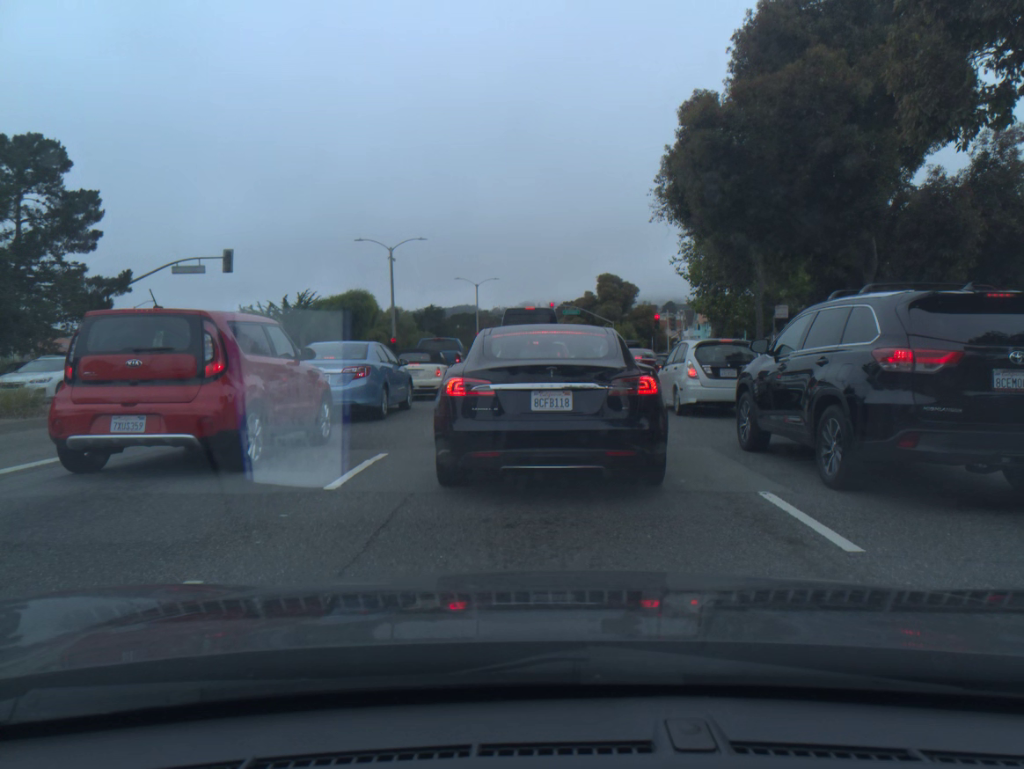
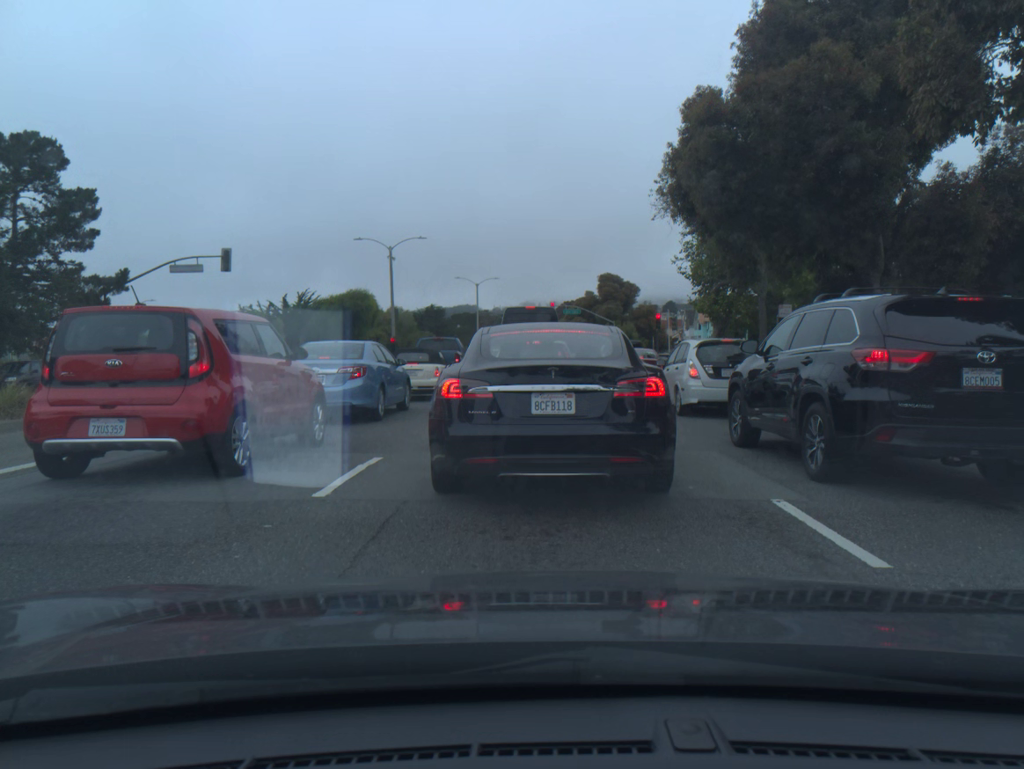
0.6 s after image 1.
(0.0, +0.4) m; 0°
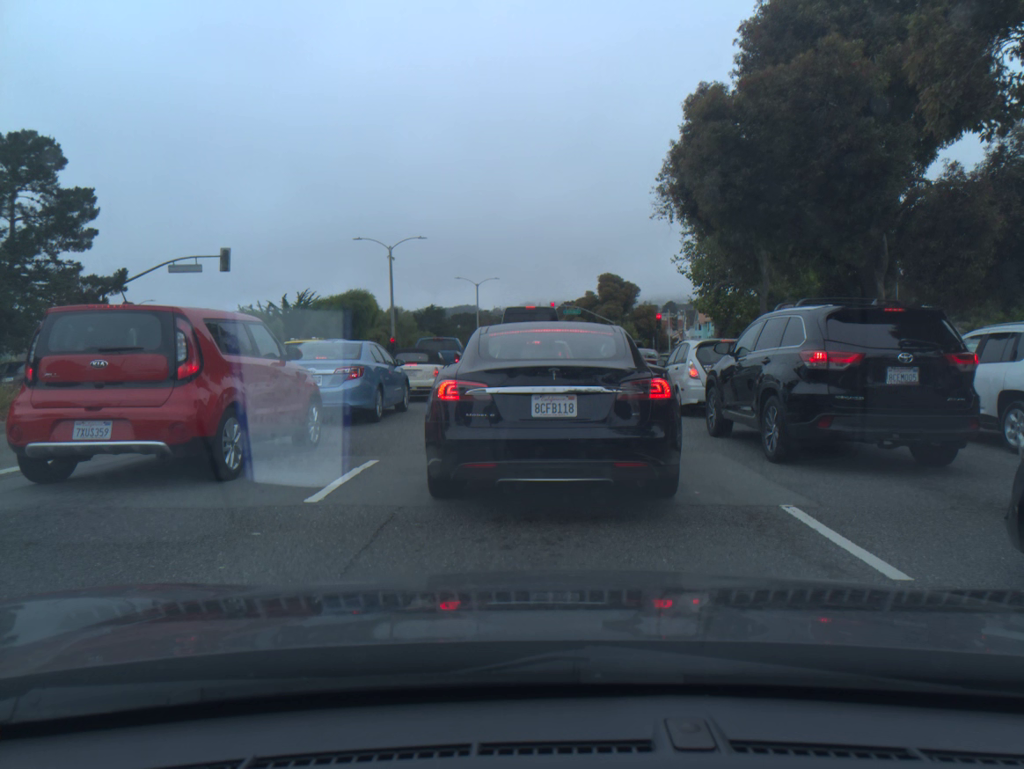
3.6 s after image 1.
(0.0, +0.3) m; 0°
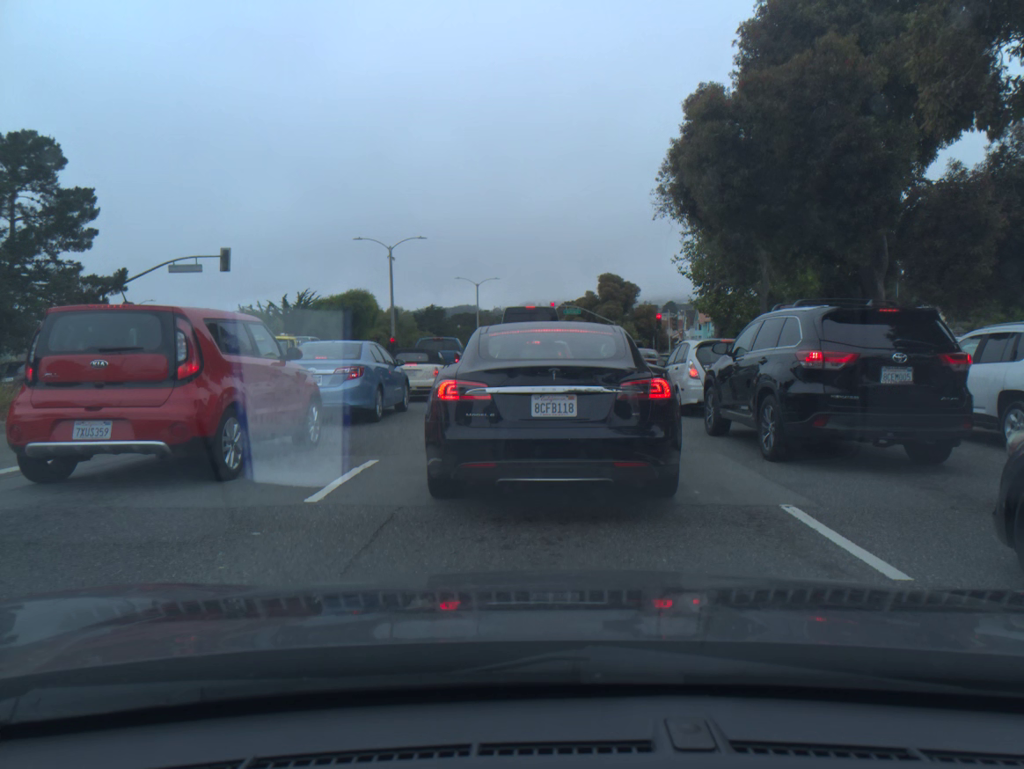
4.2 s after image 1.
(0.0, 0.0) m; 0°
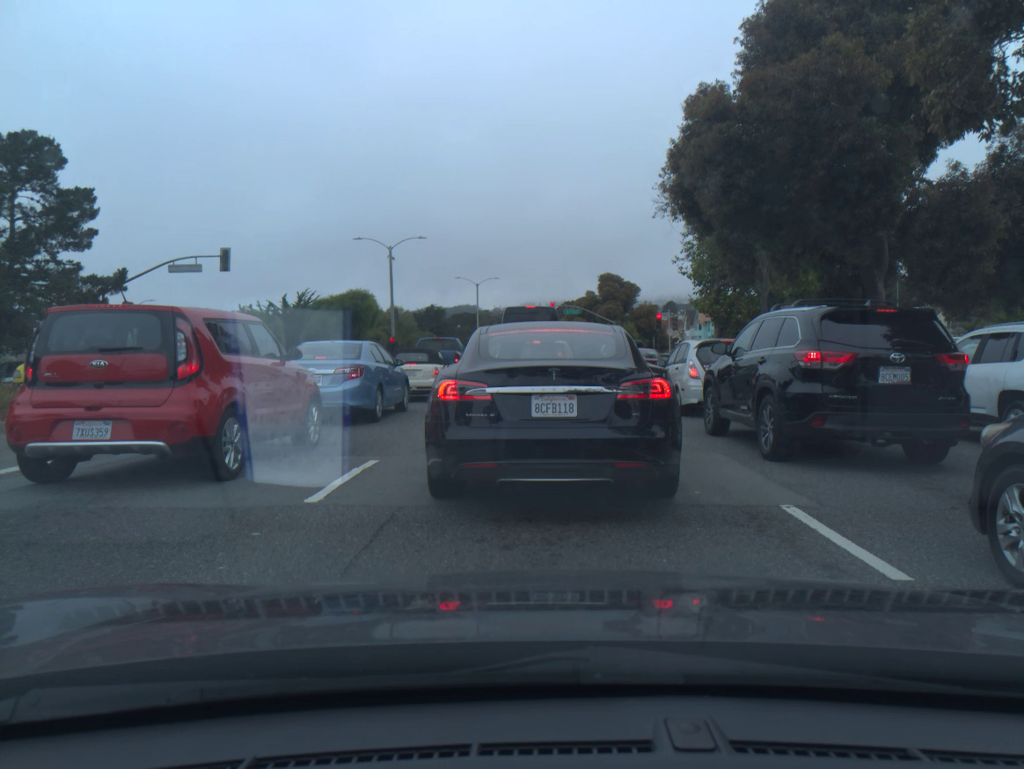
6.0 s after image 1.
(0.0, +0.1) m; 0°
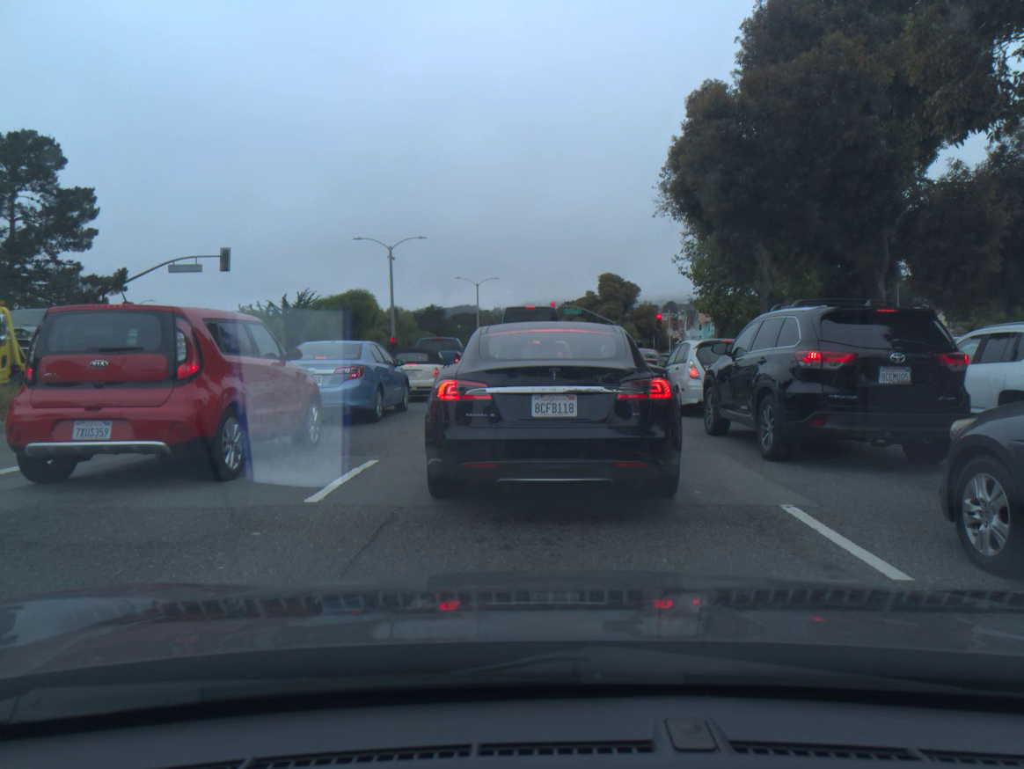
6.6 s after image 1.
(0.0, 0.0) m; 0°
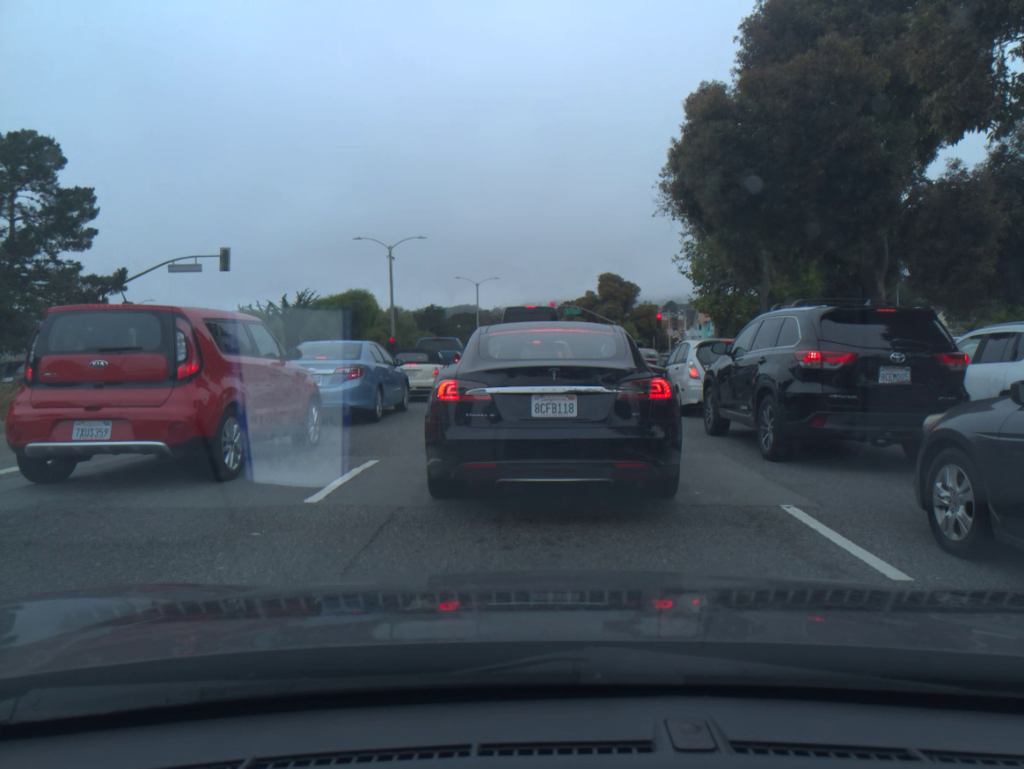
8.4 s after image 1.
(0.0, 0.0) m; 0°
